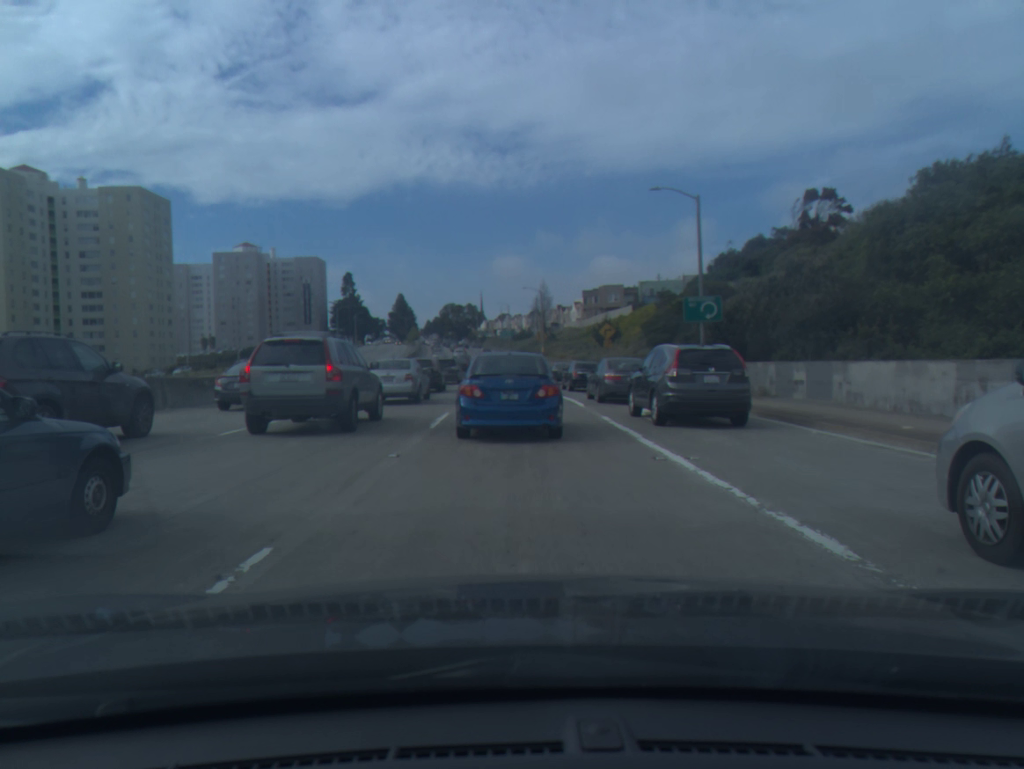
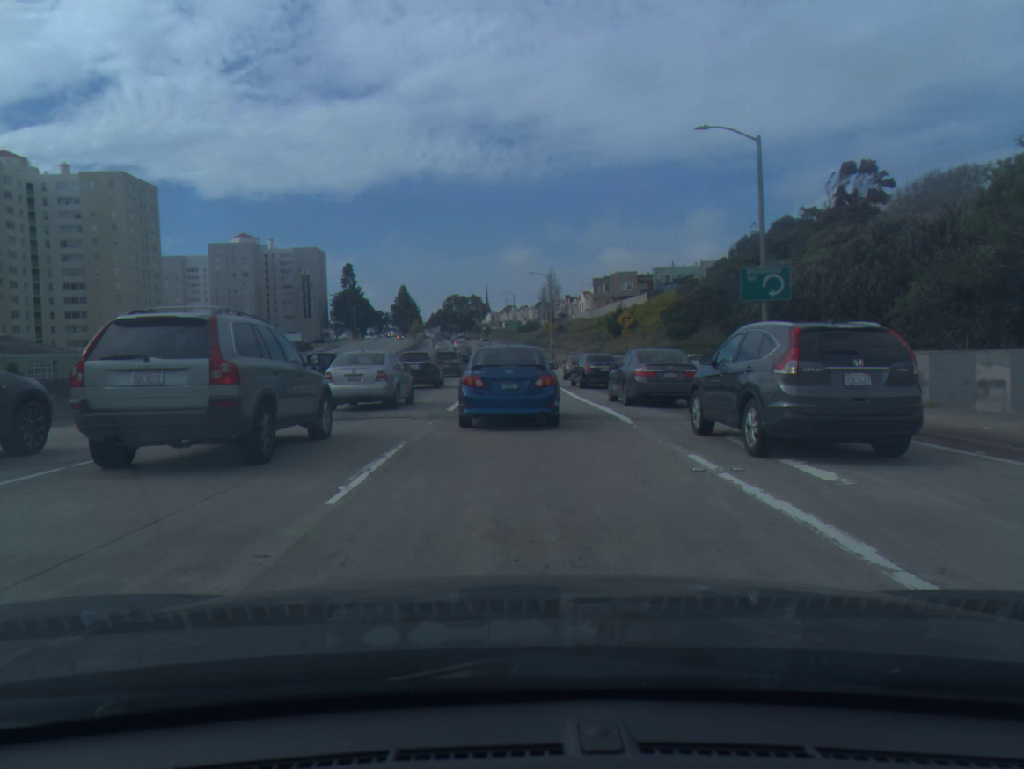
(0.0, +8.4) m; 0°
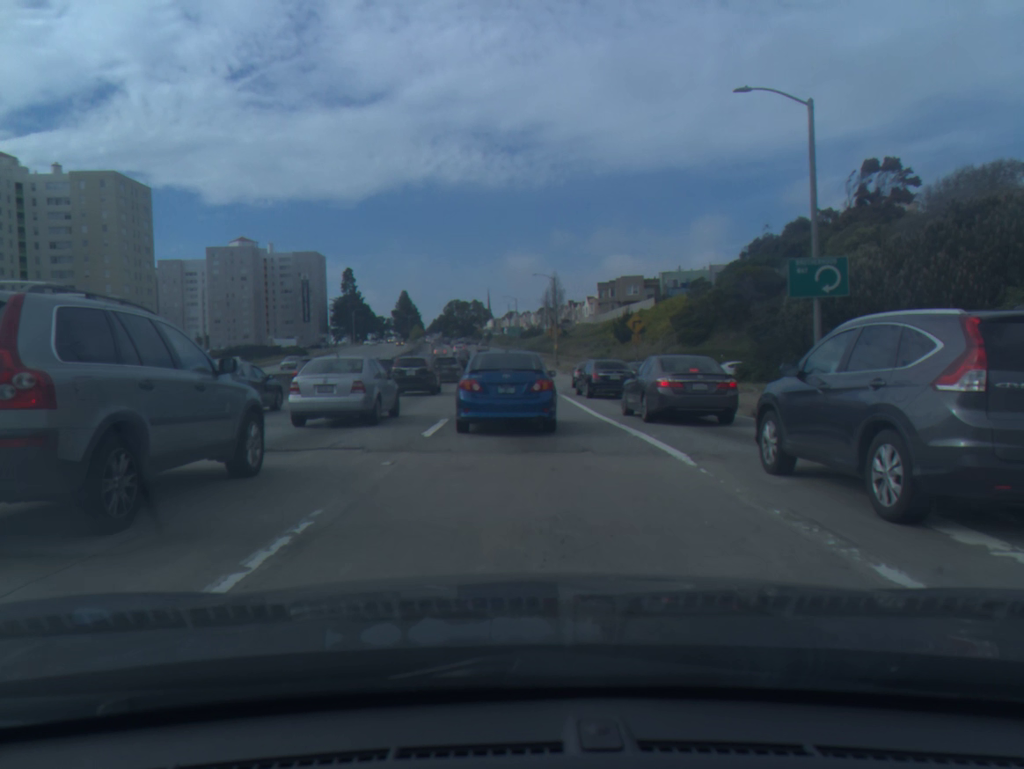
(0.0, +4.9) m; -1°
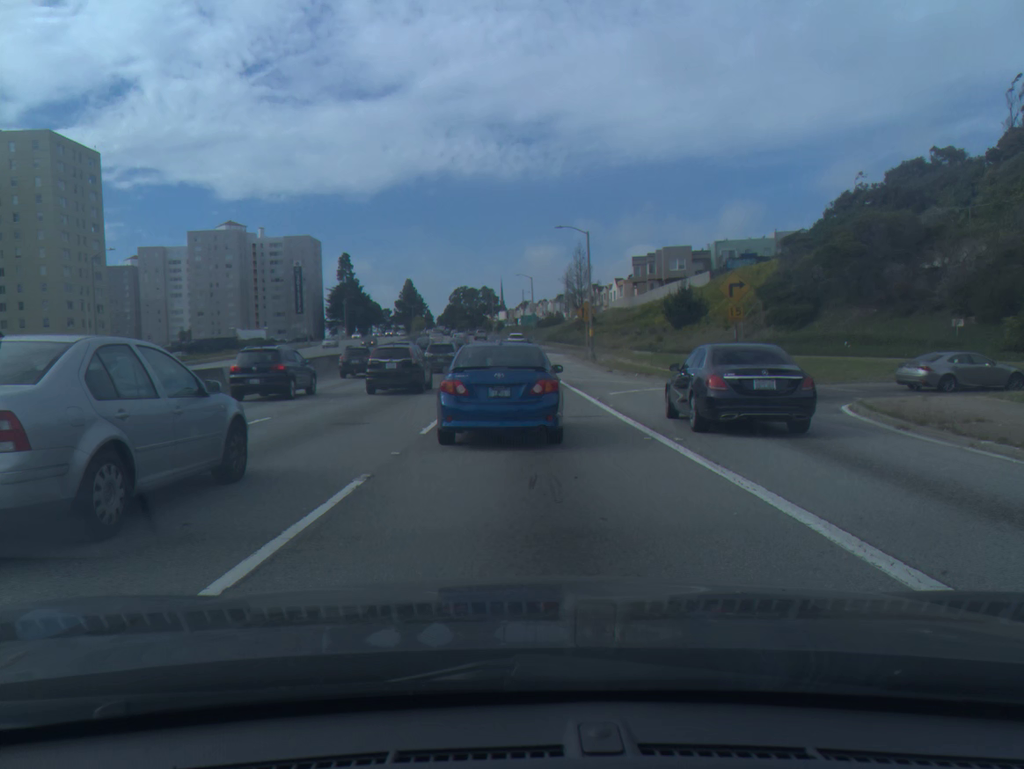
(-0.1, +24.2) m; -1°
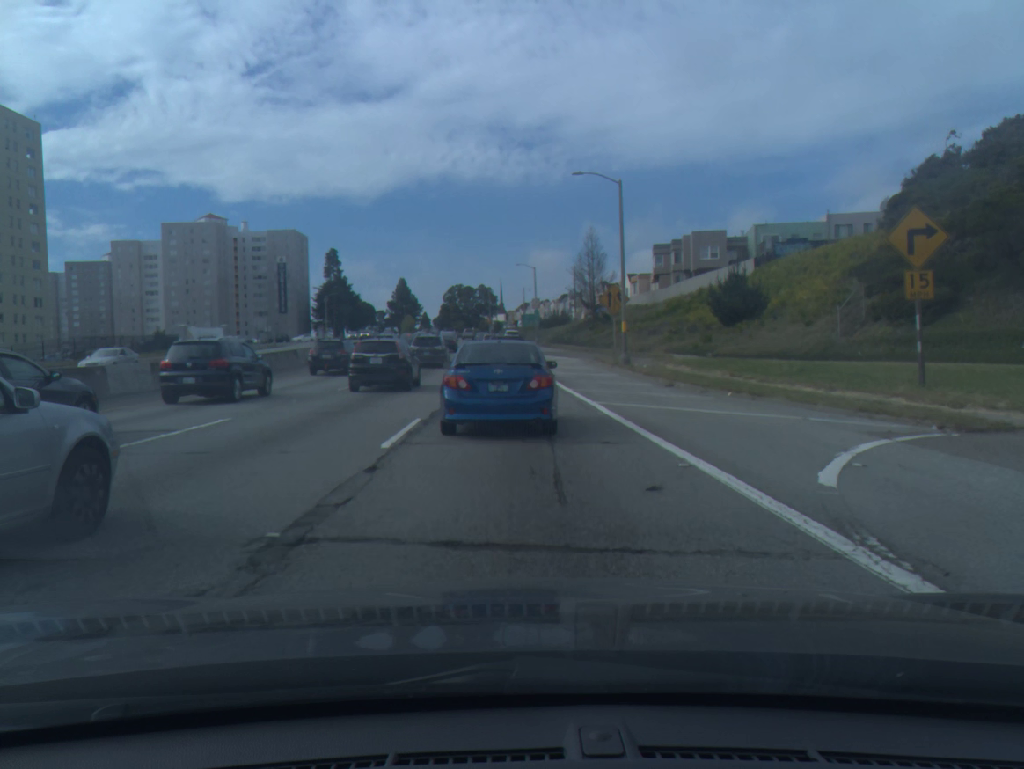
(0.0, +17.4) m; 0°
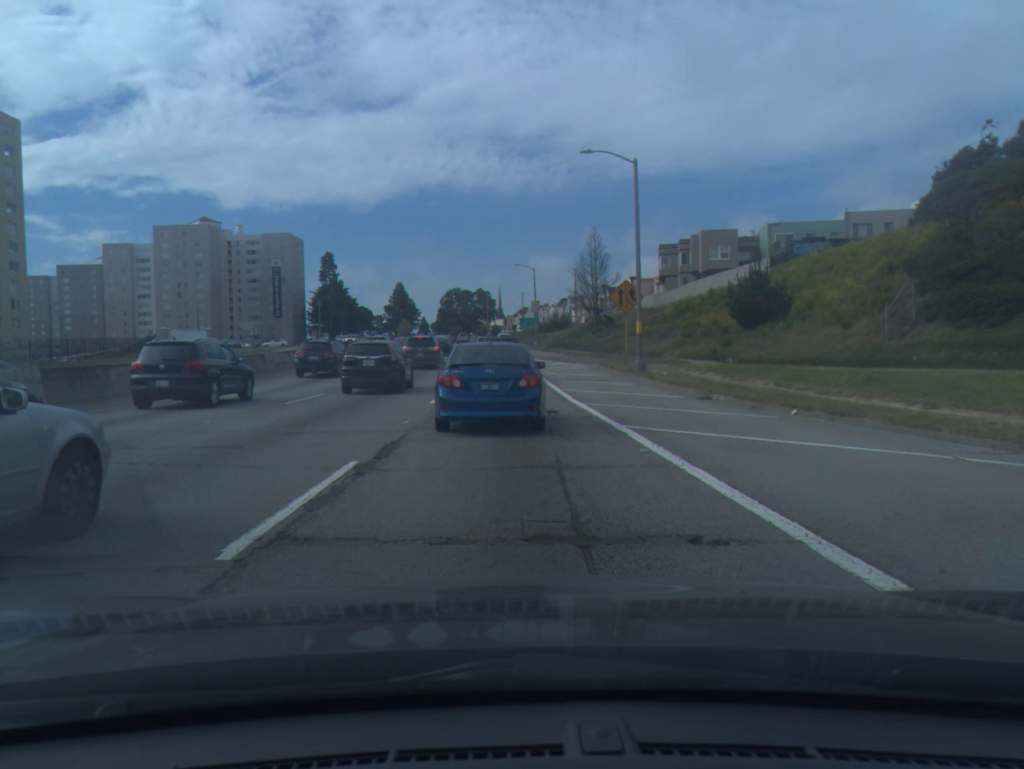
(0.0, +5.6) m; 0°
